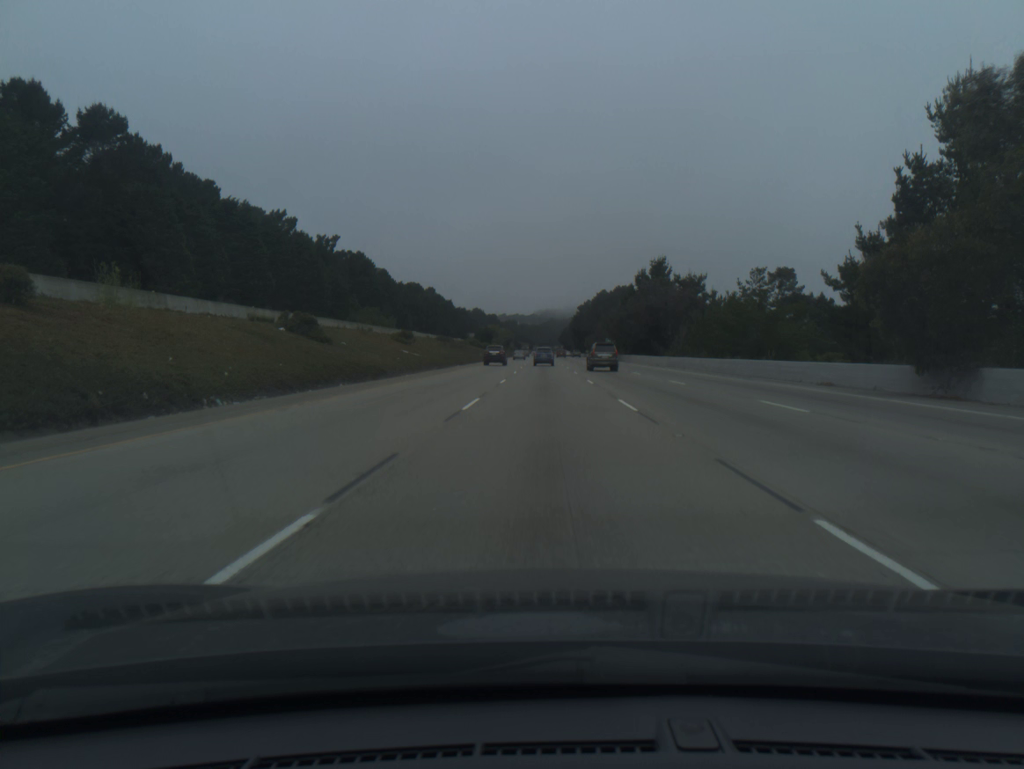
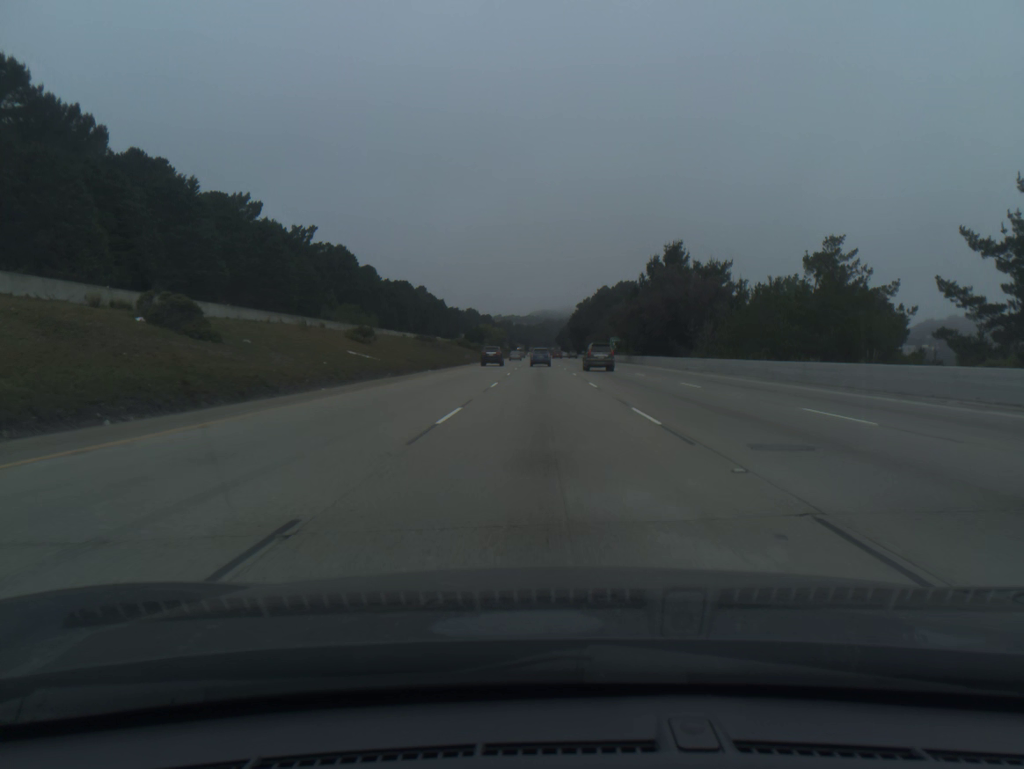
(0.0, +18.2) m; 0°
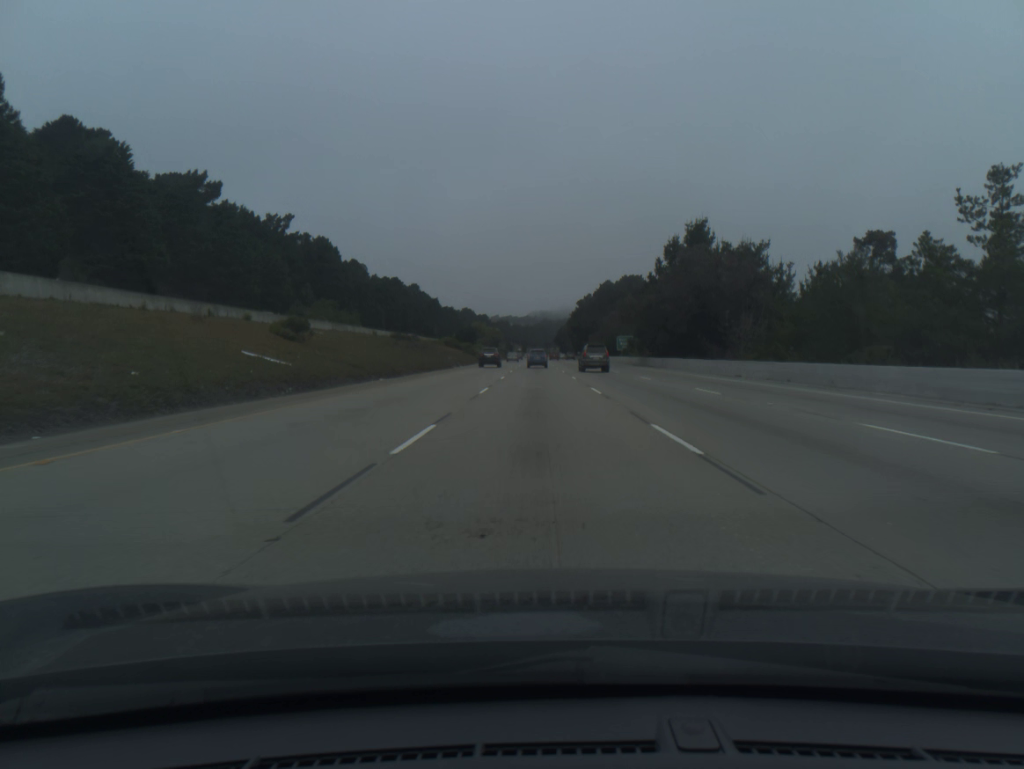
(0.0, +18.2) m; 0°
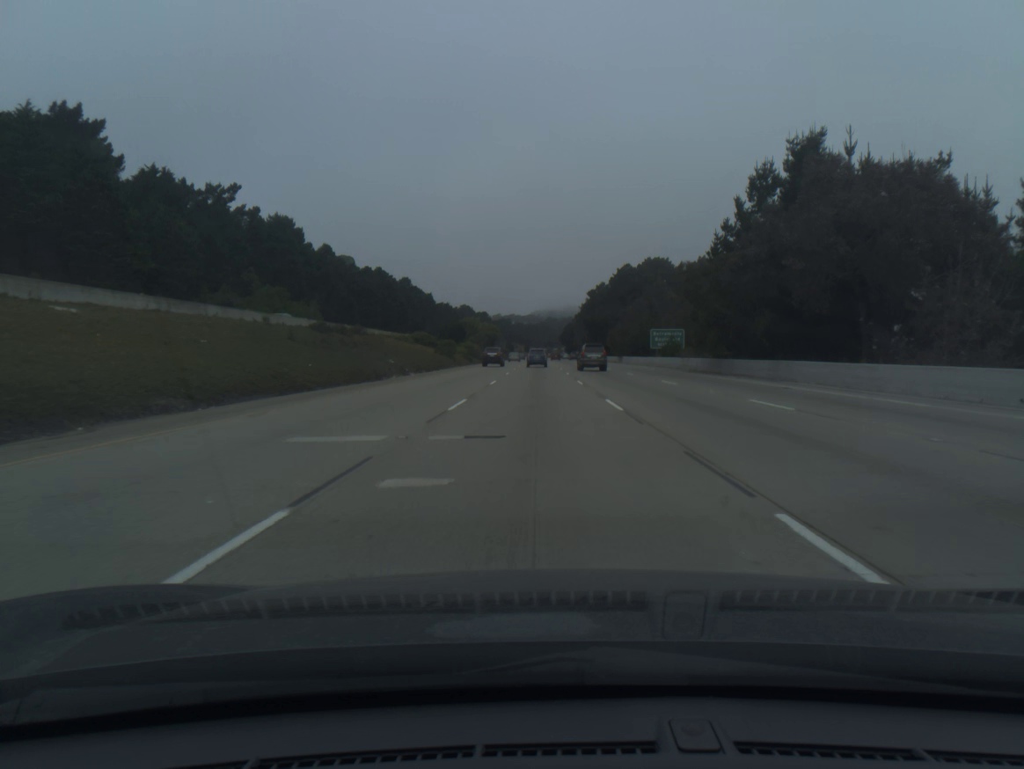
(0.0, +36.5) m; 0°
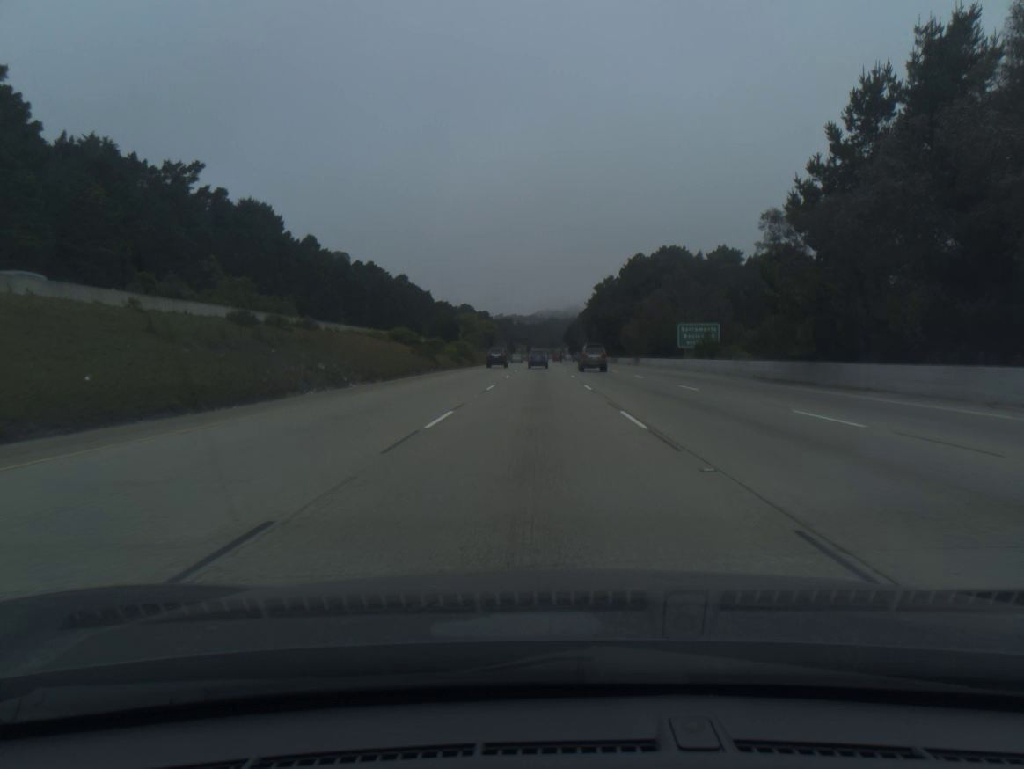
(0.0, +18.3) m; 0°
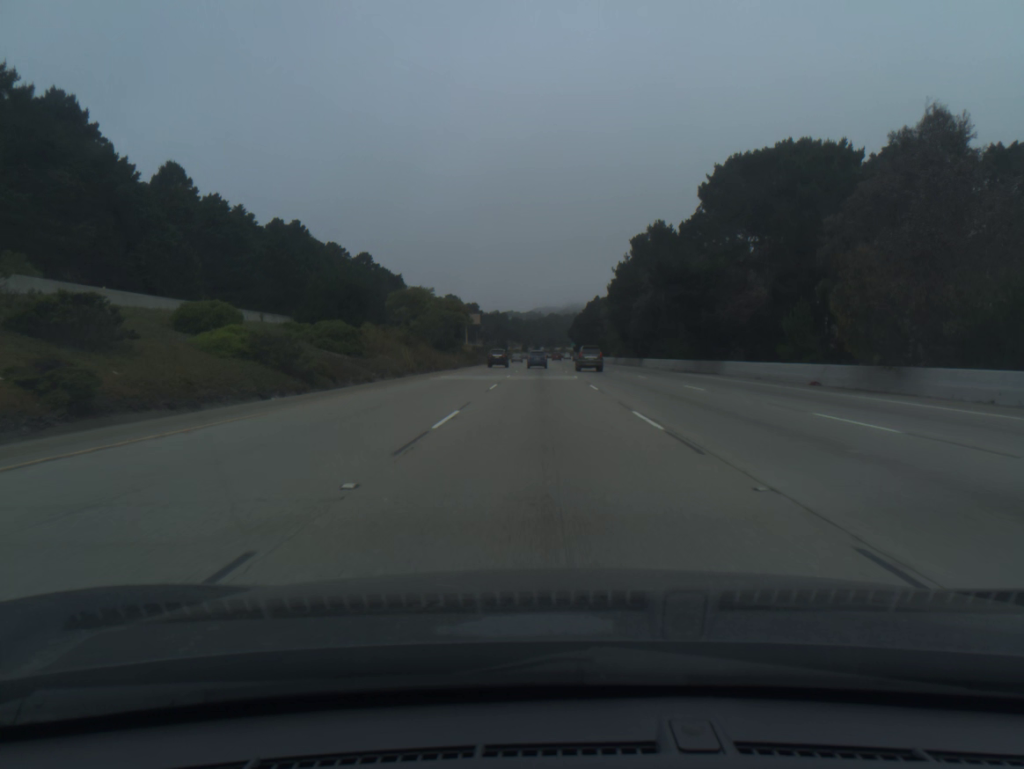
(-0.1, +73.5) m; 0°
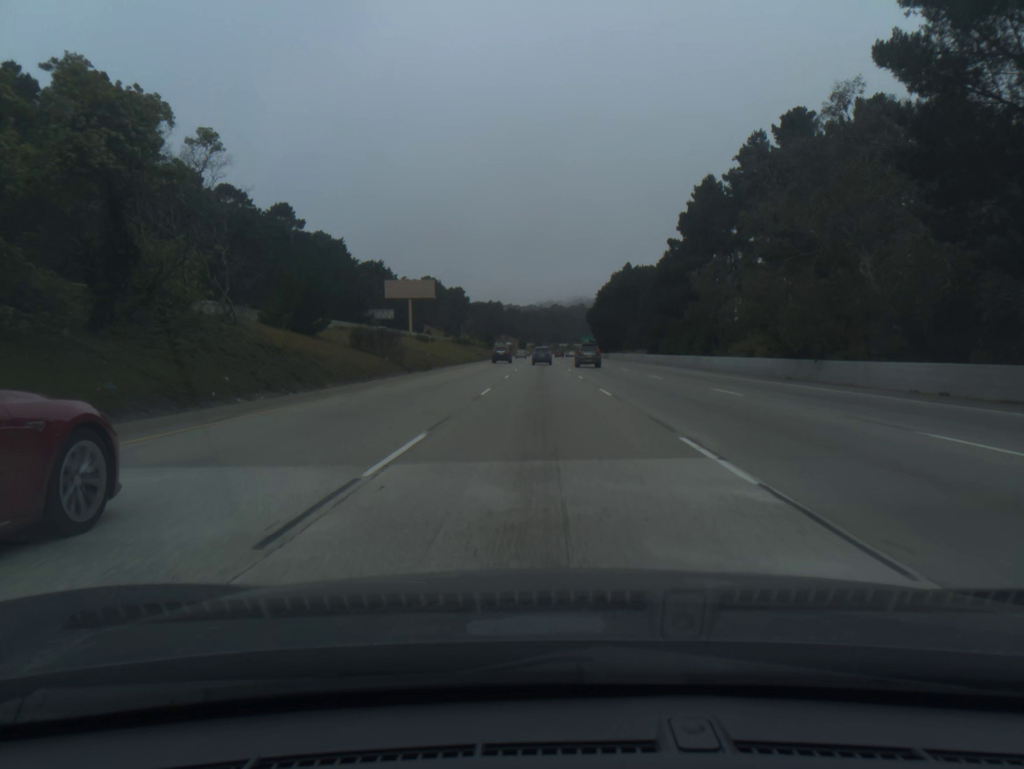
(0.0, +92.6) m; 0°
